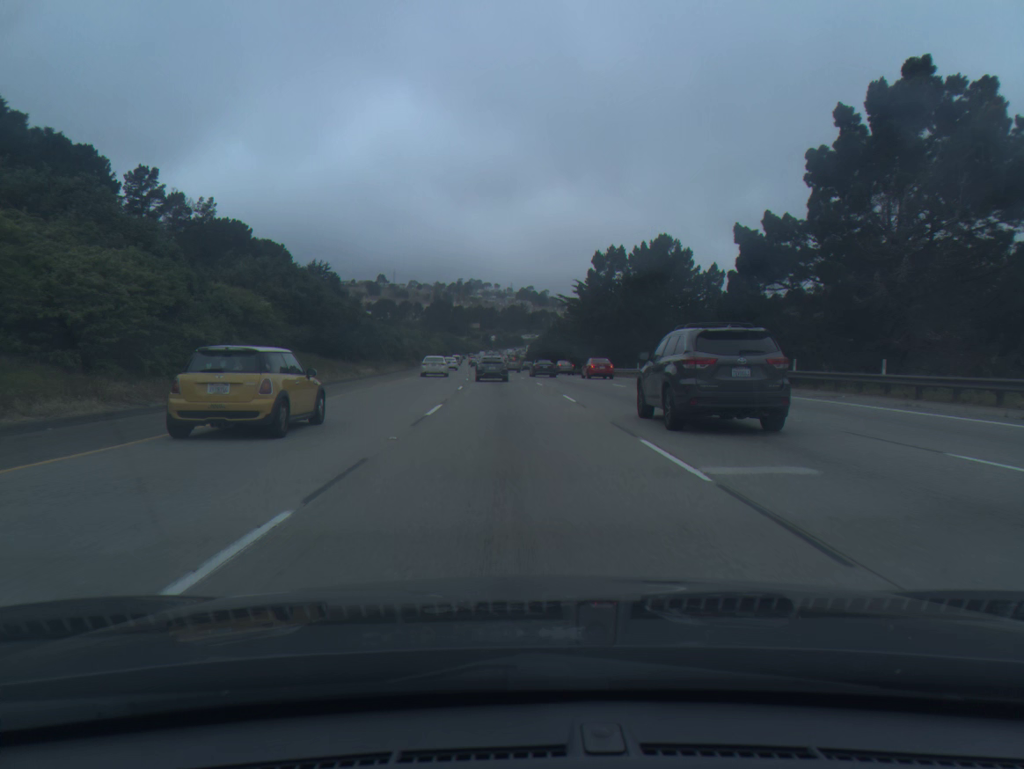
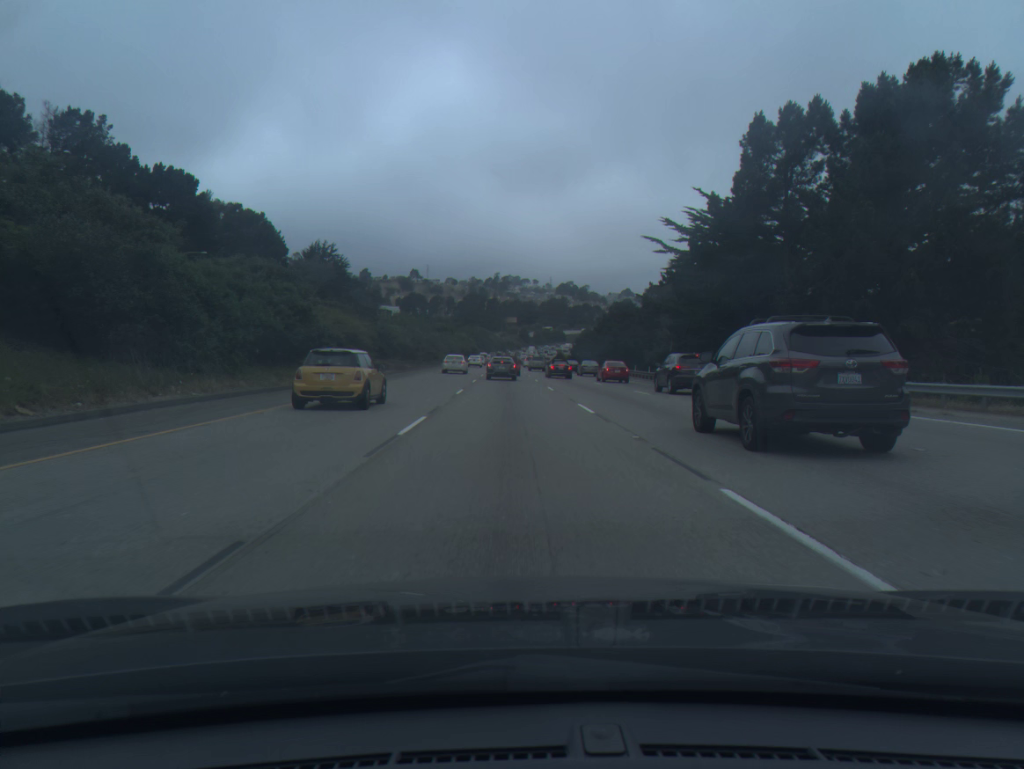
(-1.3, +48.0) m; -3°
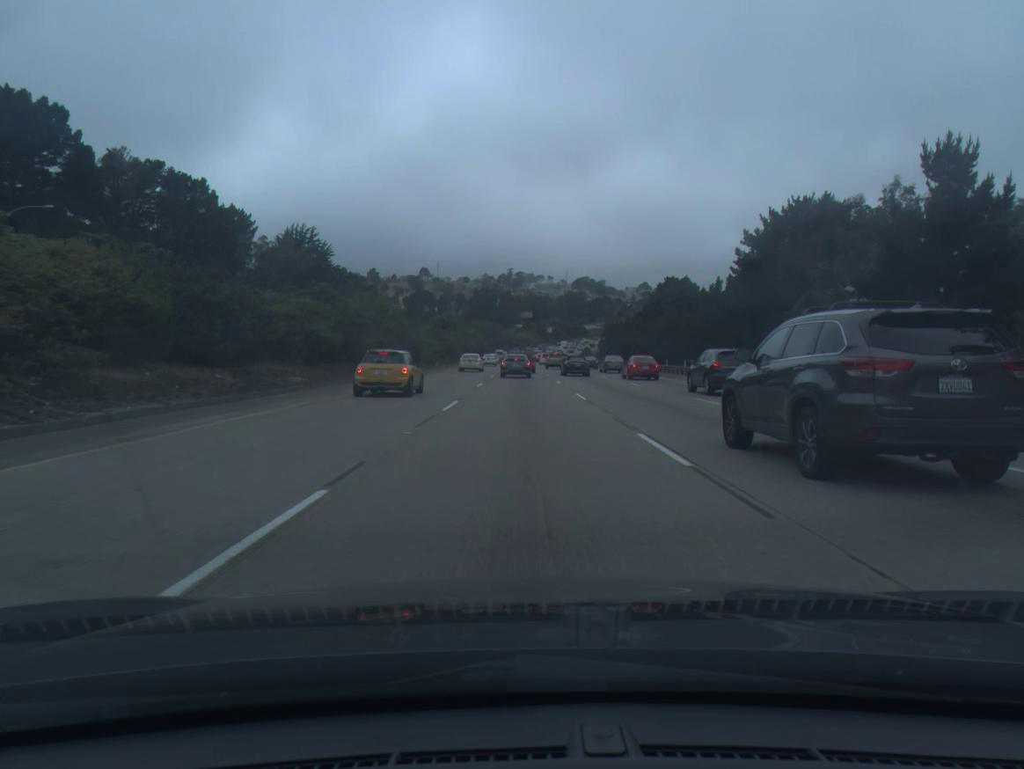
(-0.6, +38.4) m; -1°
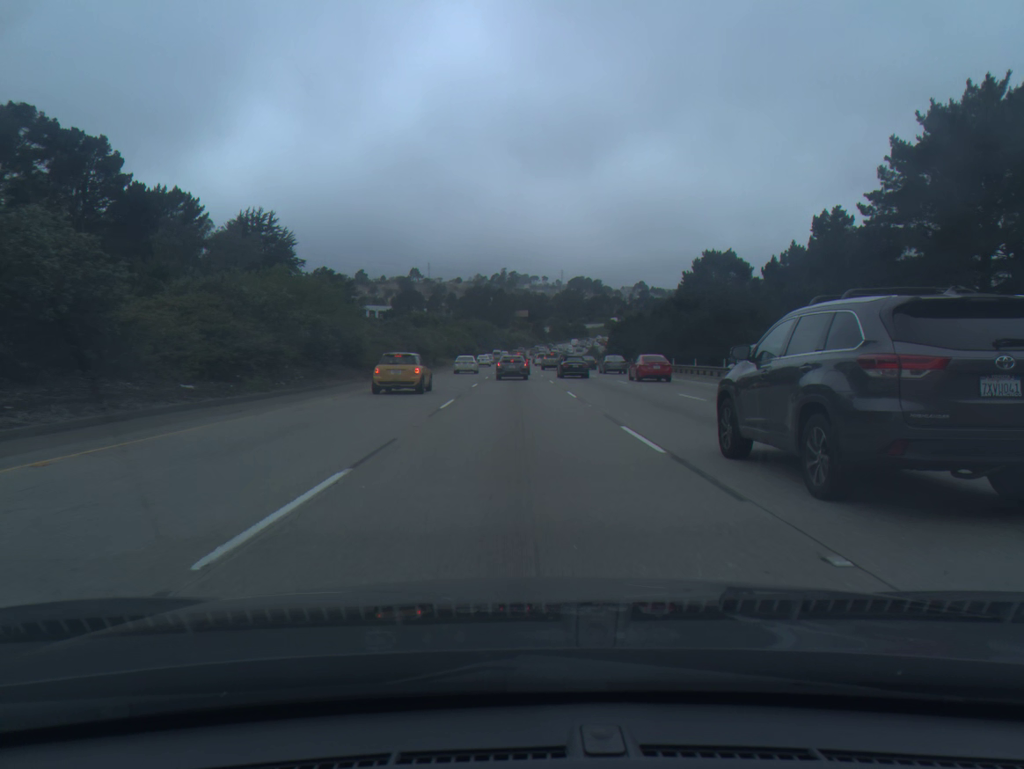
(+0.1, +28.1) m; 0°
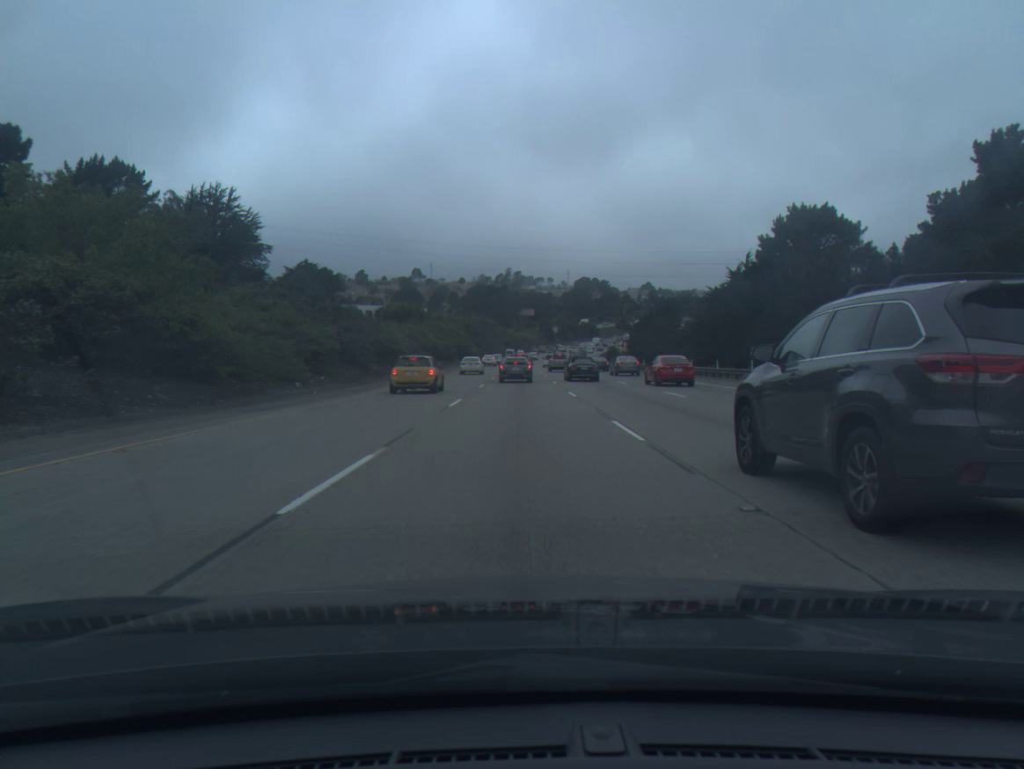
(0.0, +27.5) m; 0°
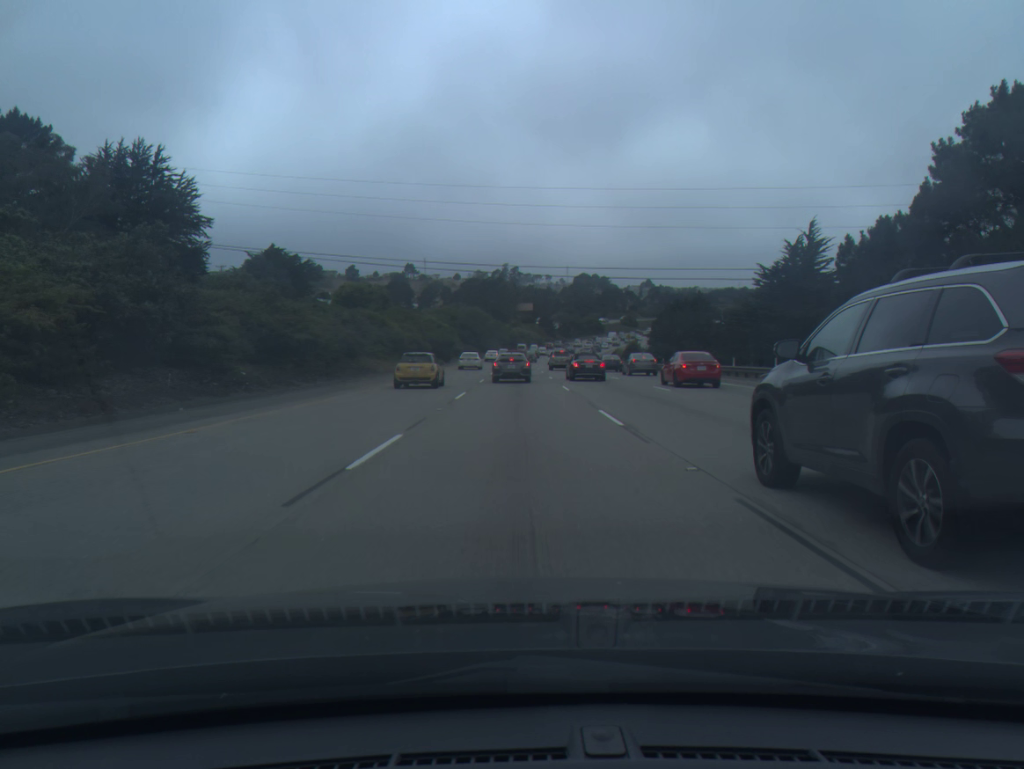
(0.0, +26.9) m; 0°
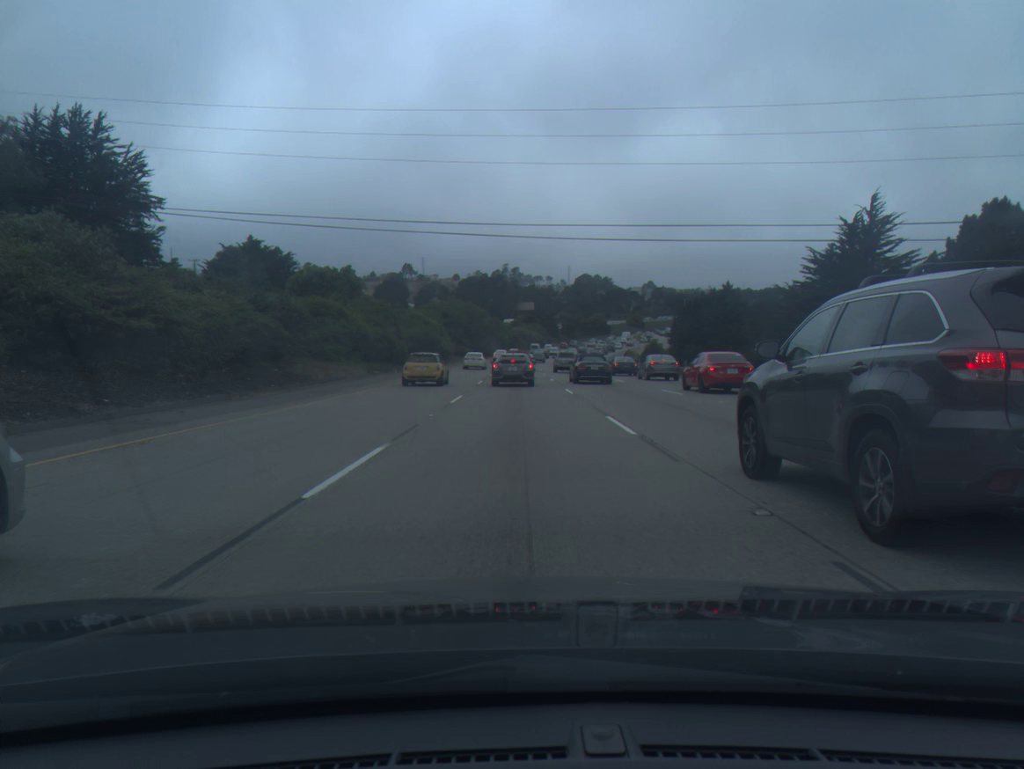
(0.0, +16.4) m; 0°
